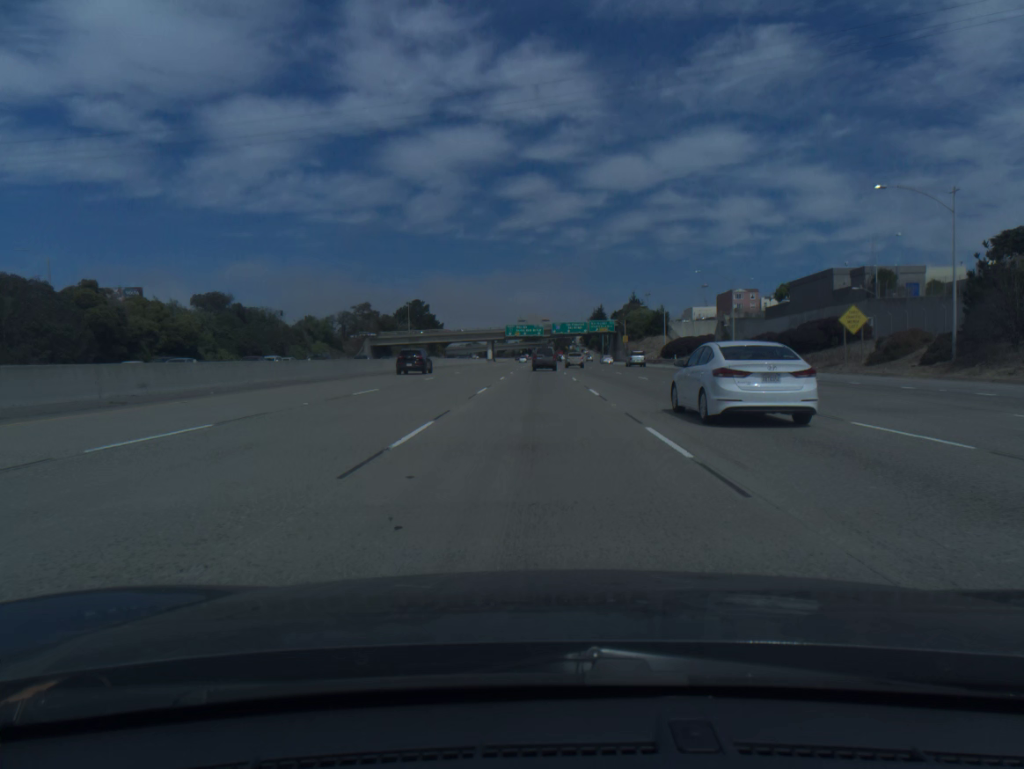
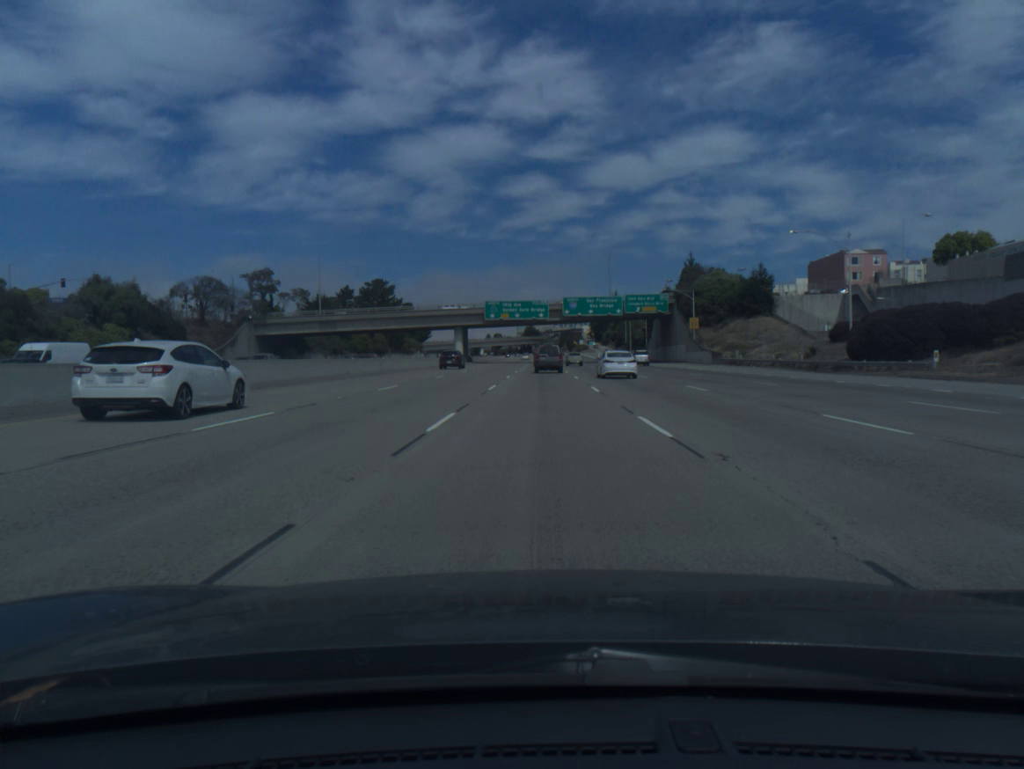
(-0.4, +82.9) m; 0°
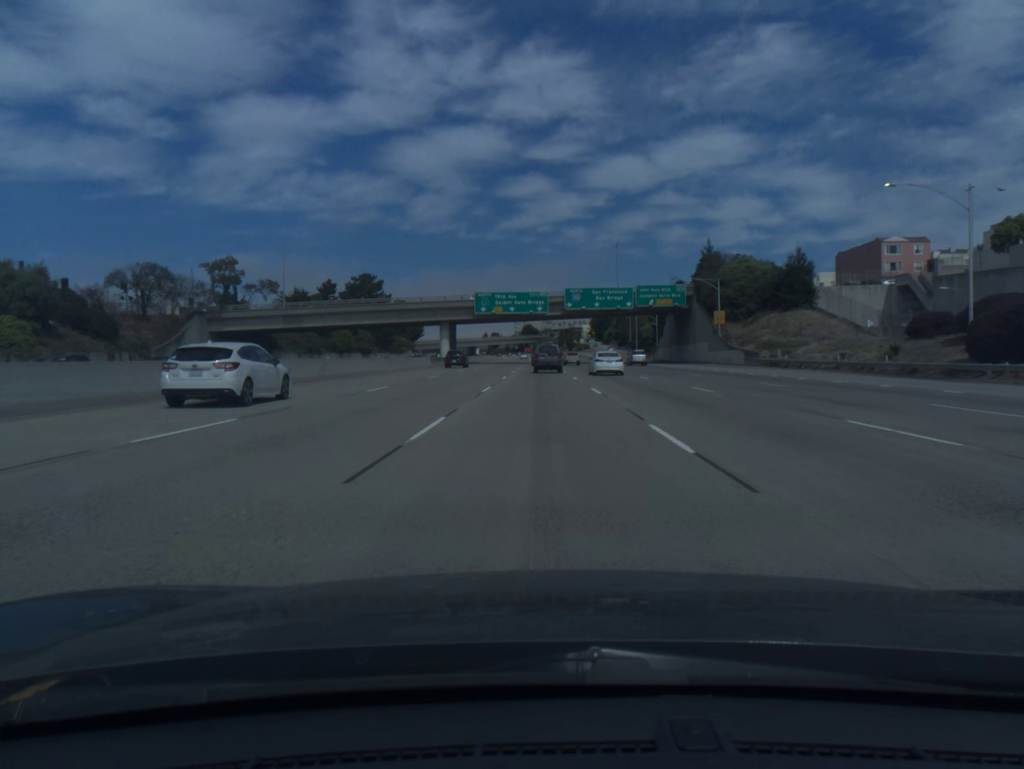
(0.0, +16.0) m; 0°
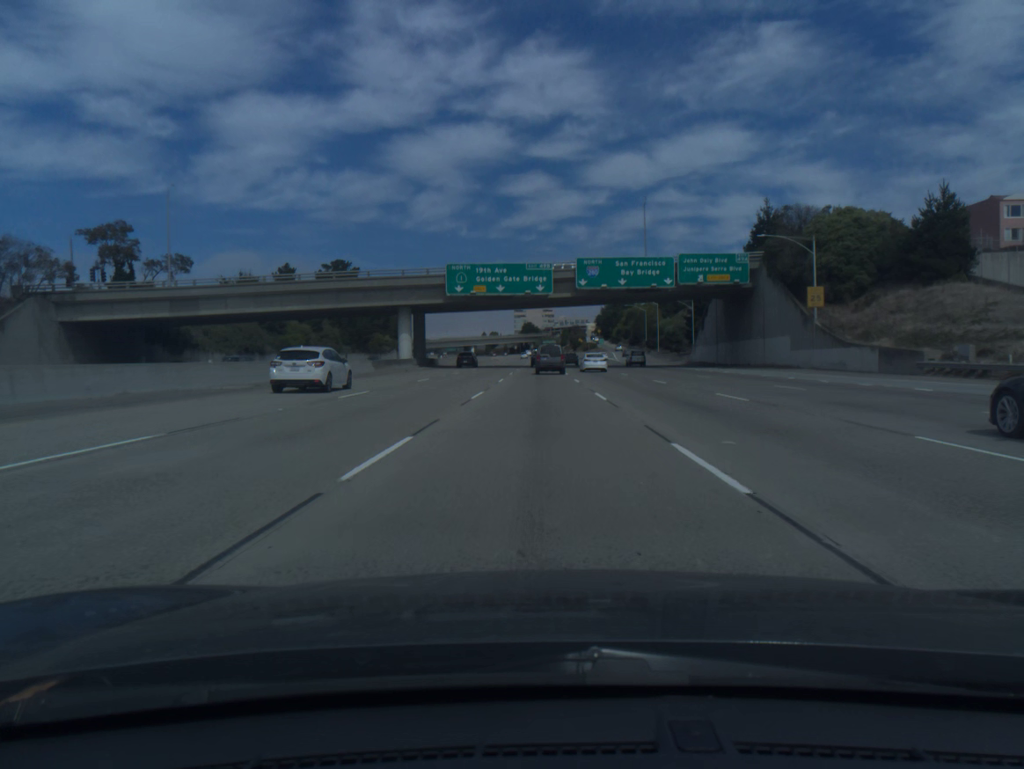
(0.0, +31.6) m; 0°
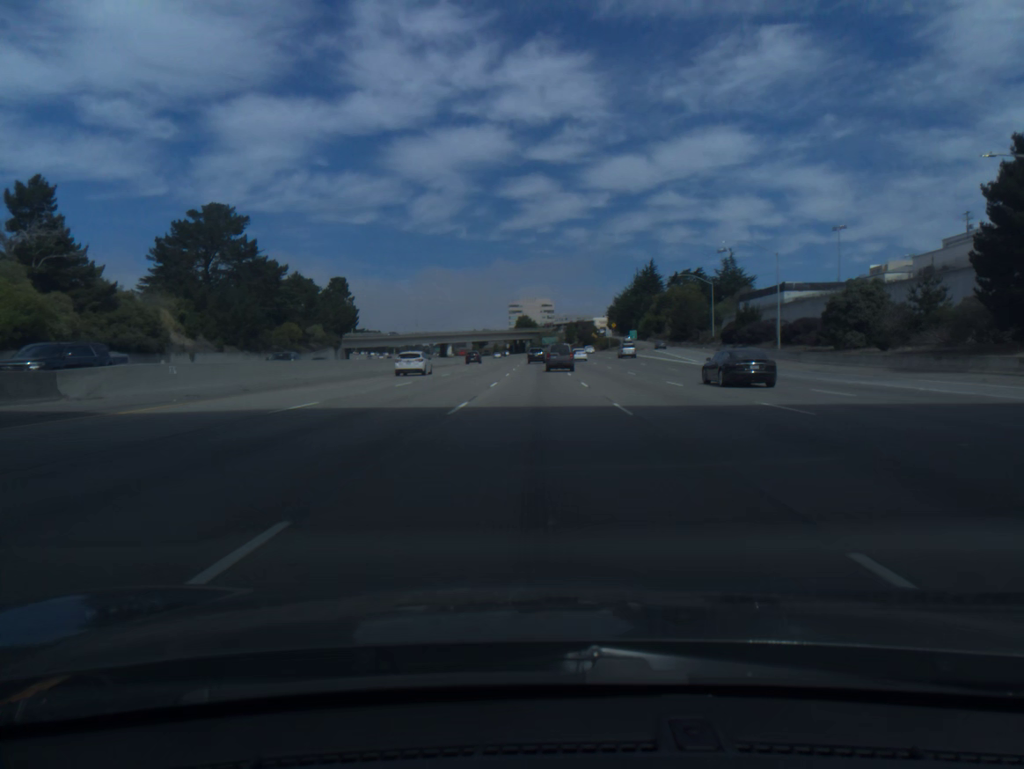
(-0.3, +77.1) m; 0°
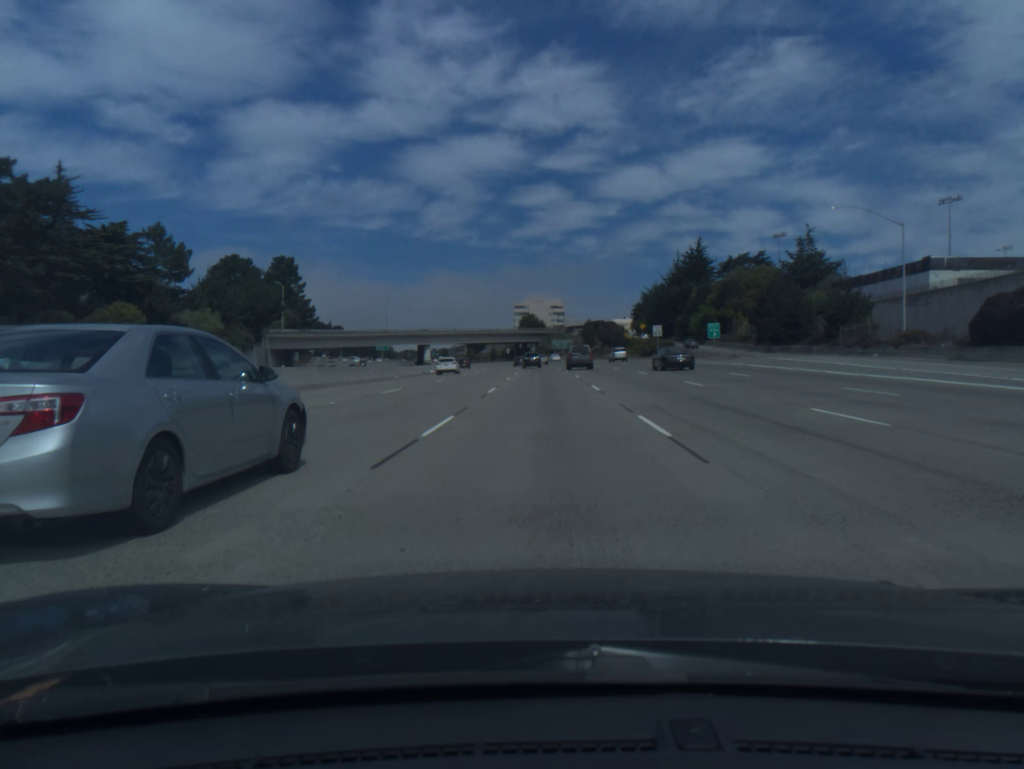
(-0.2, +61.2) m; -1°
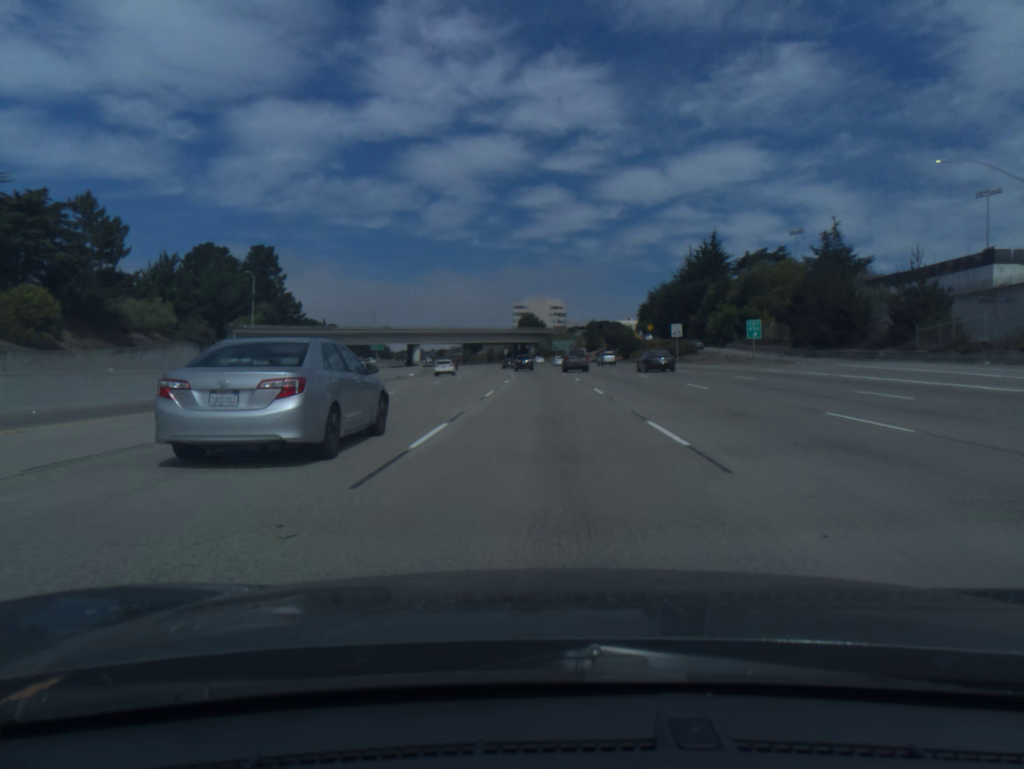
(0.0, +15.4) m; 0°
